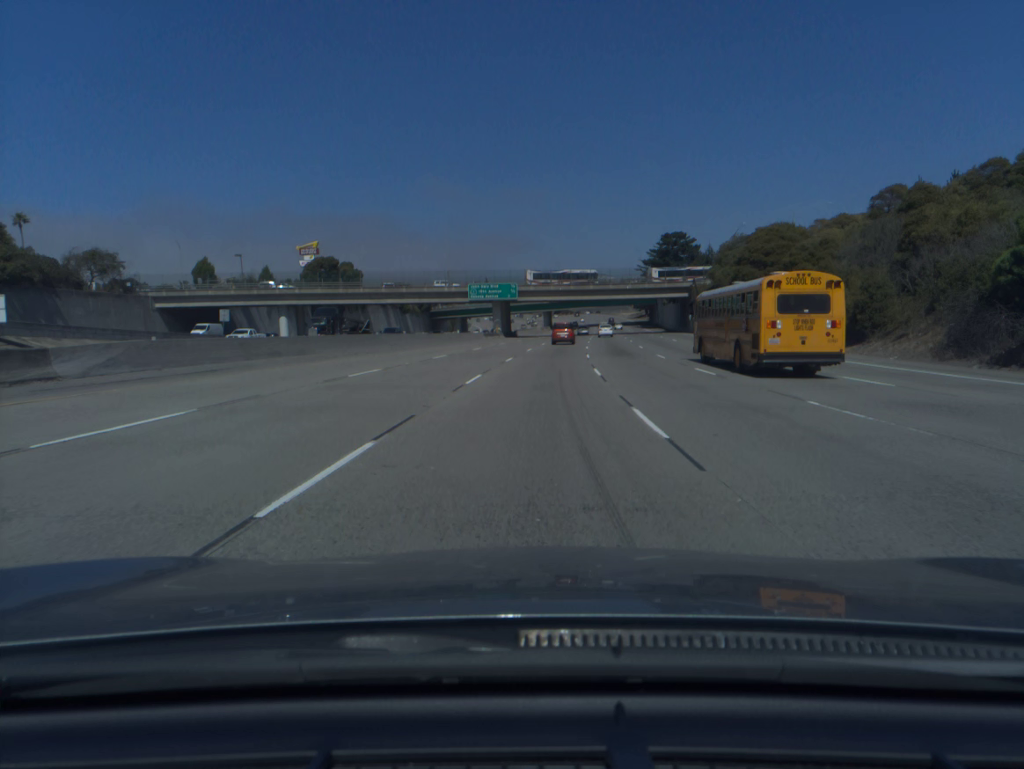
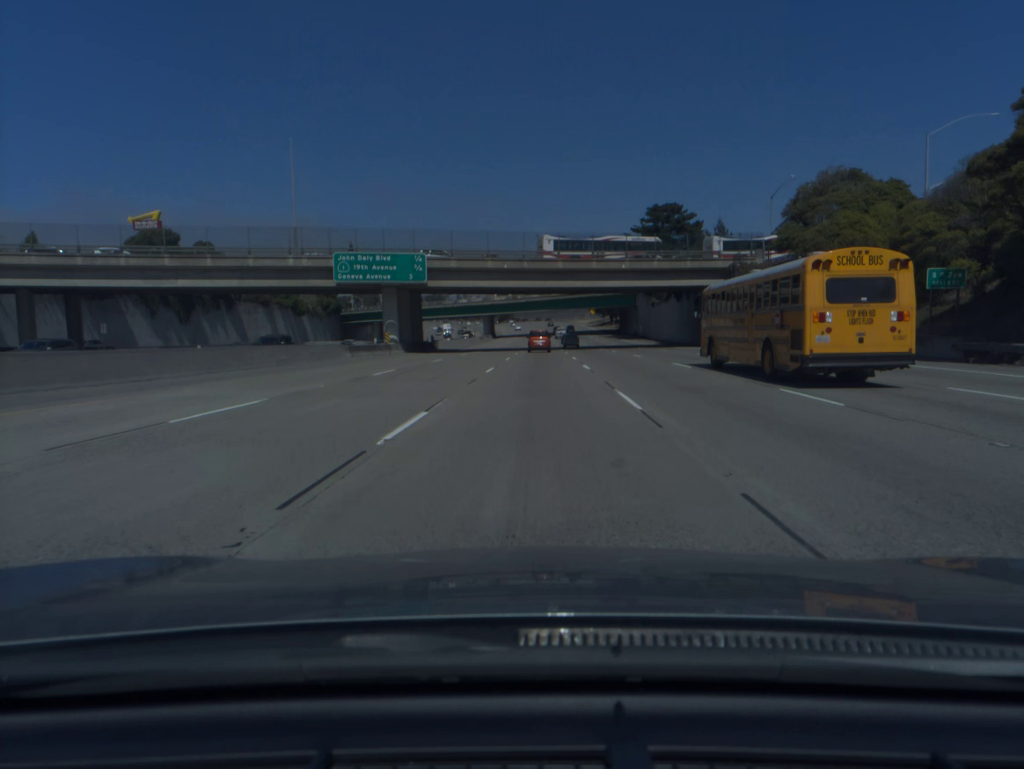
(+2.0, +53.4) m; +4°
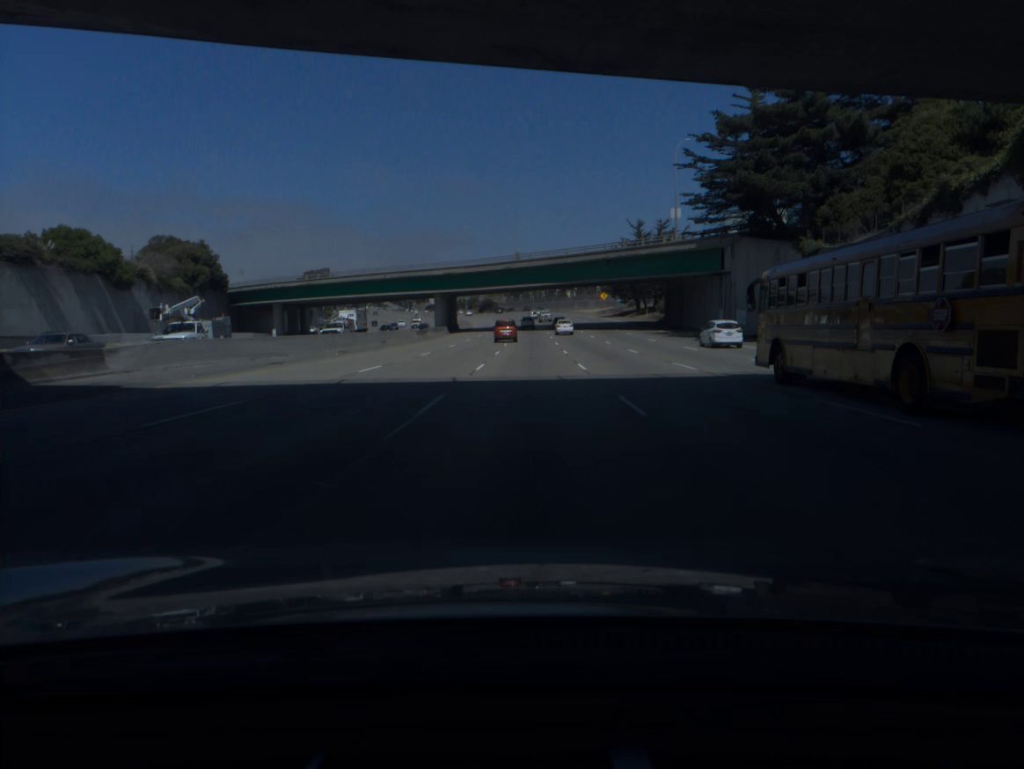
(+1.1, +71.8) m; +1°
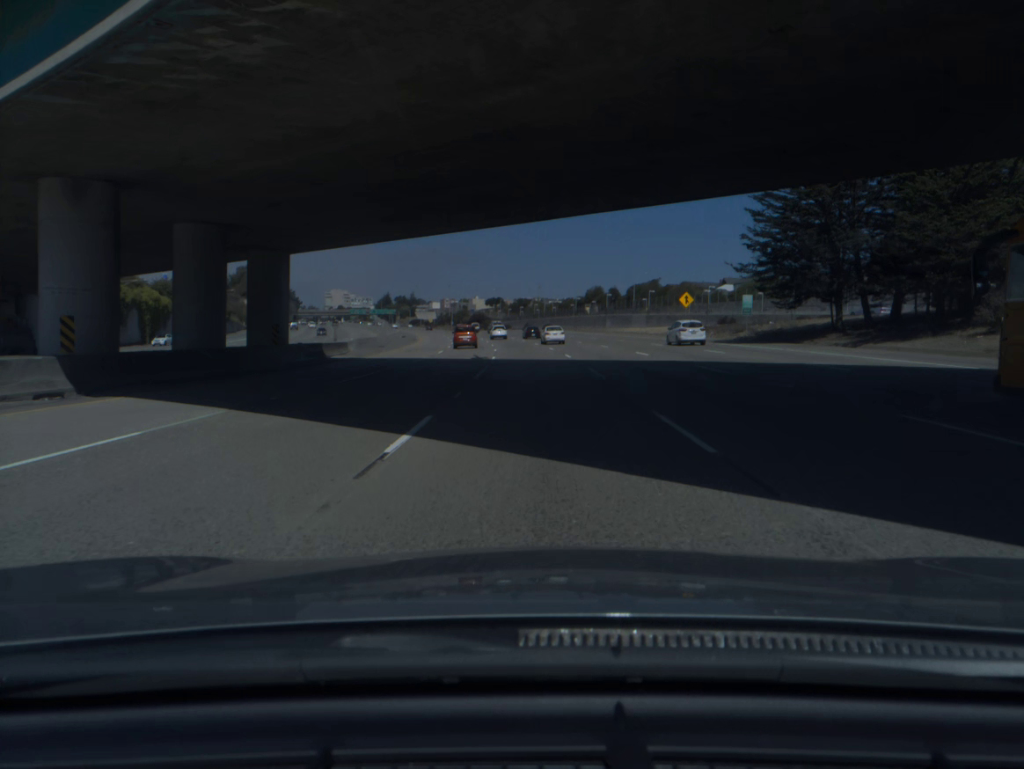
(-0.2, +89.3) m; 0°
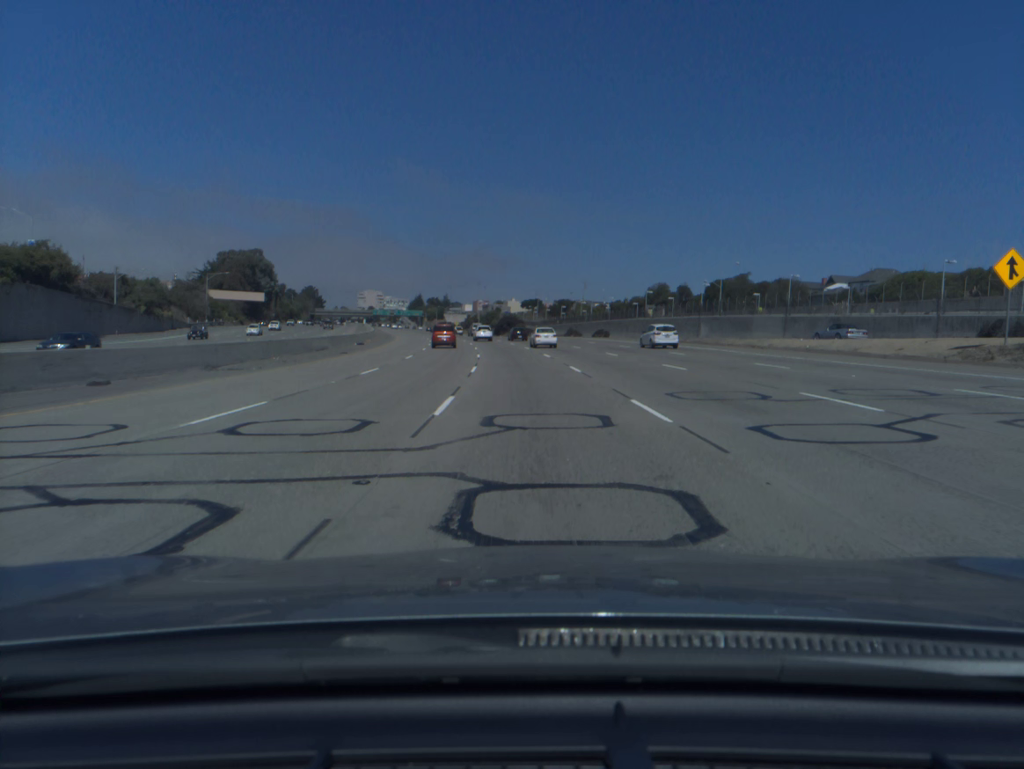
(-0.5, +52.8) m; -2°
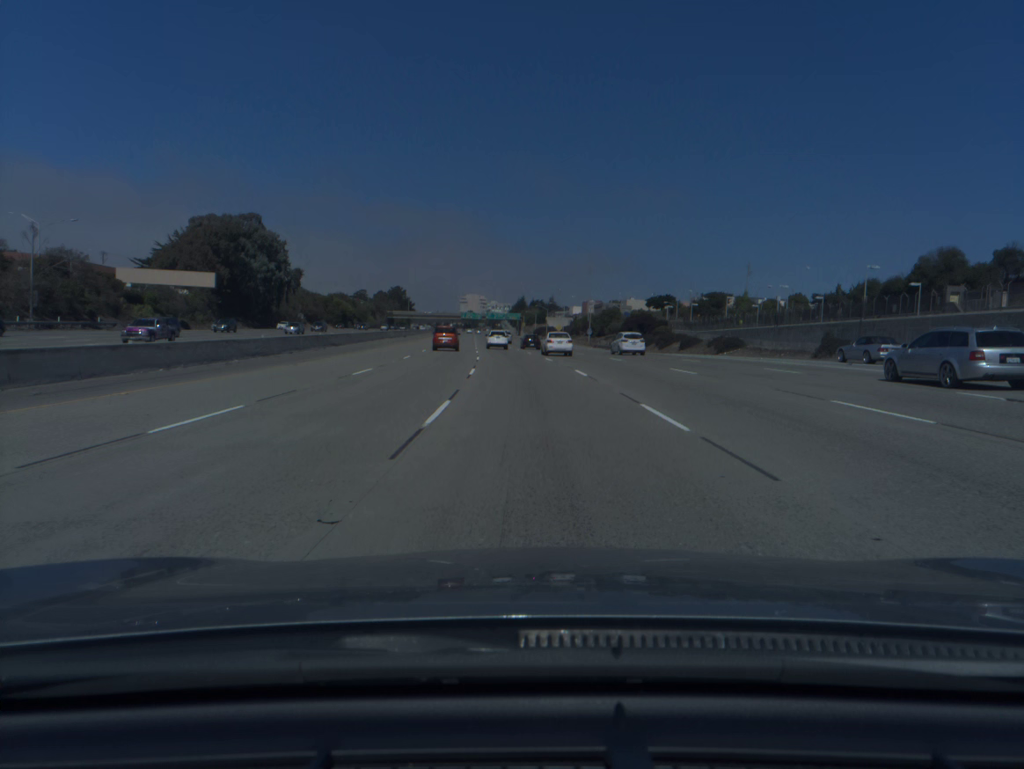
(-6.1, +87.0) m; -8°
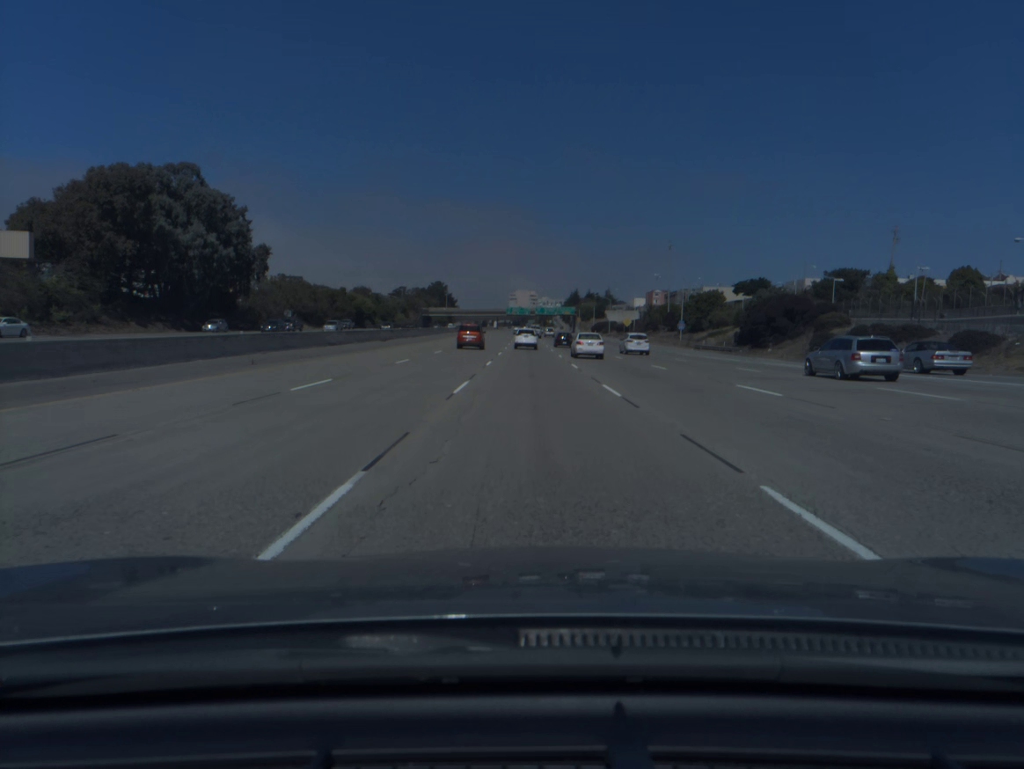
(-1.8, +50.5) m; -4°
